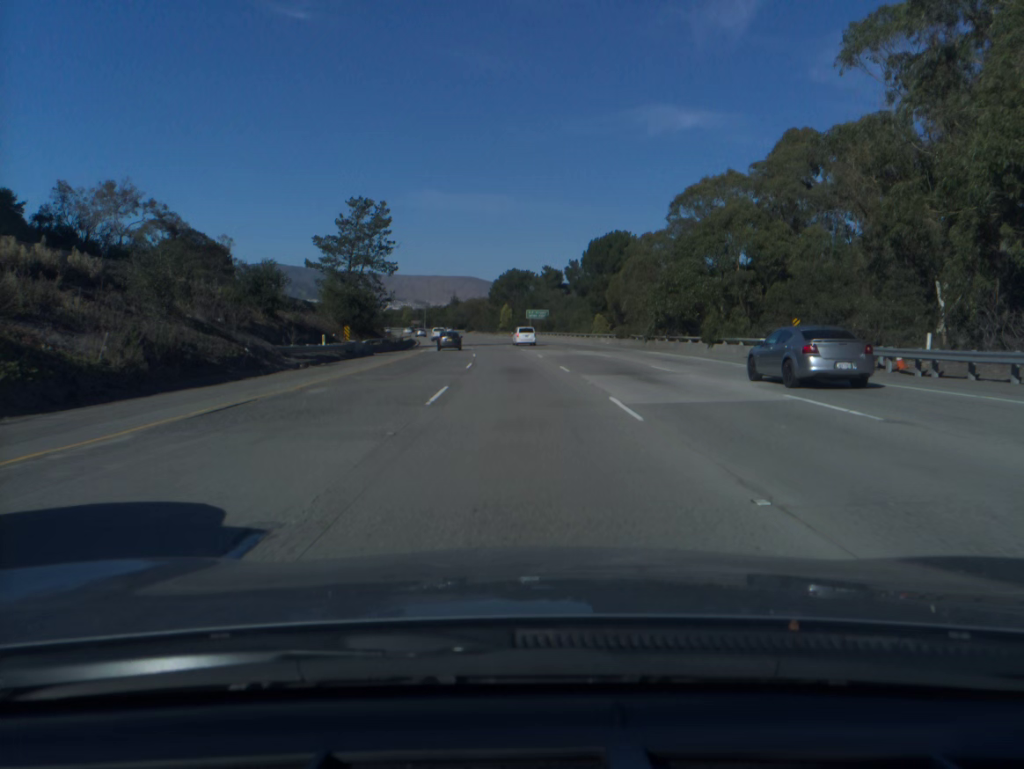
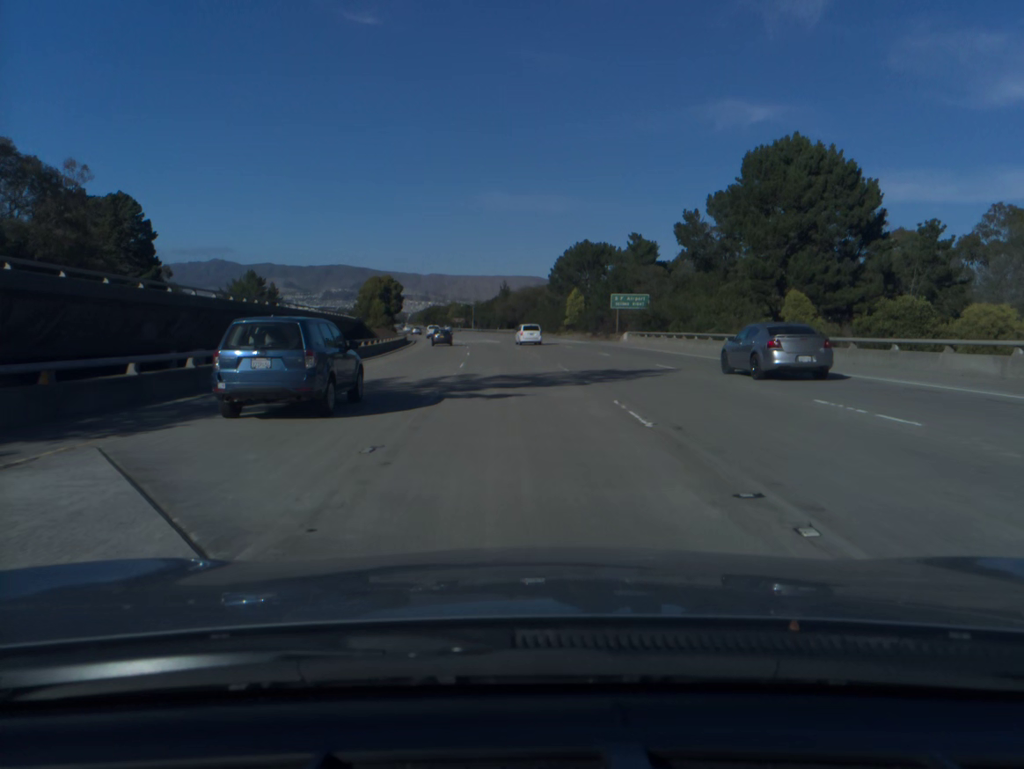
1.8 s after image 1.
(-2.3, +60.0) m; -4°
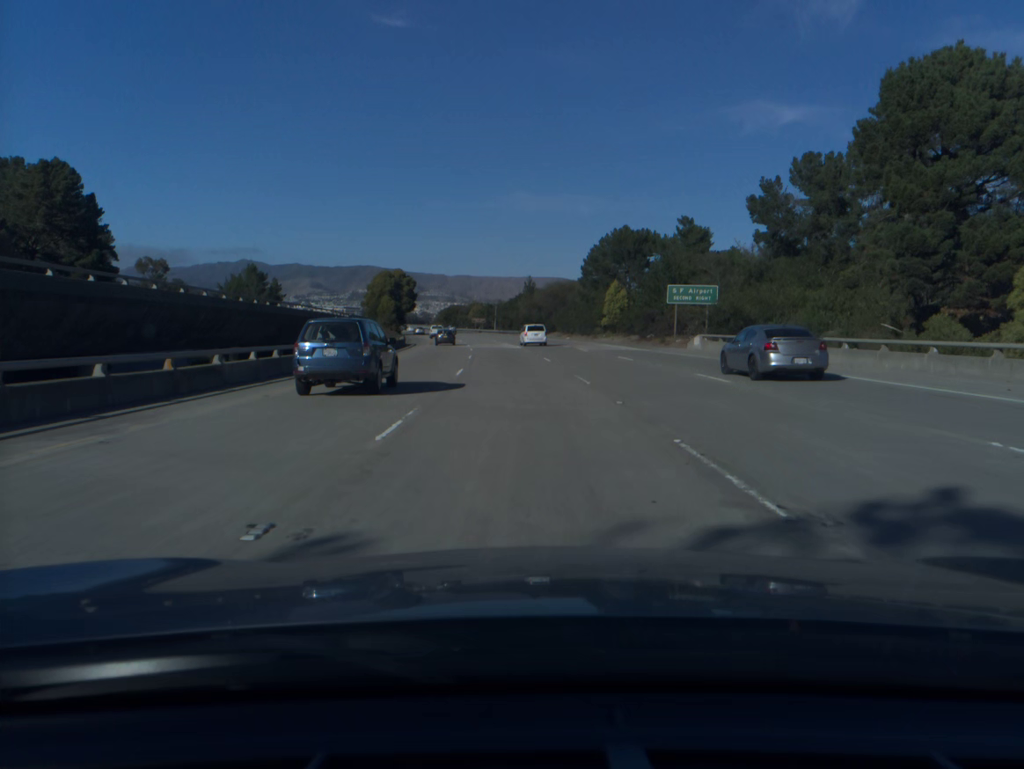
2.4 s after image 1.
(-0.4, +19.9) m; -2°
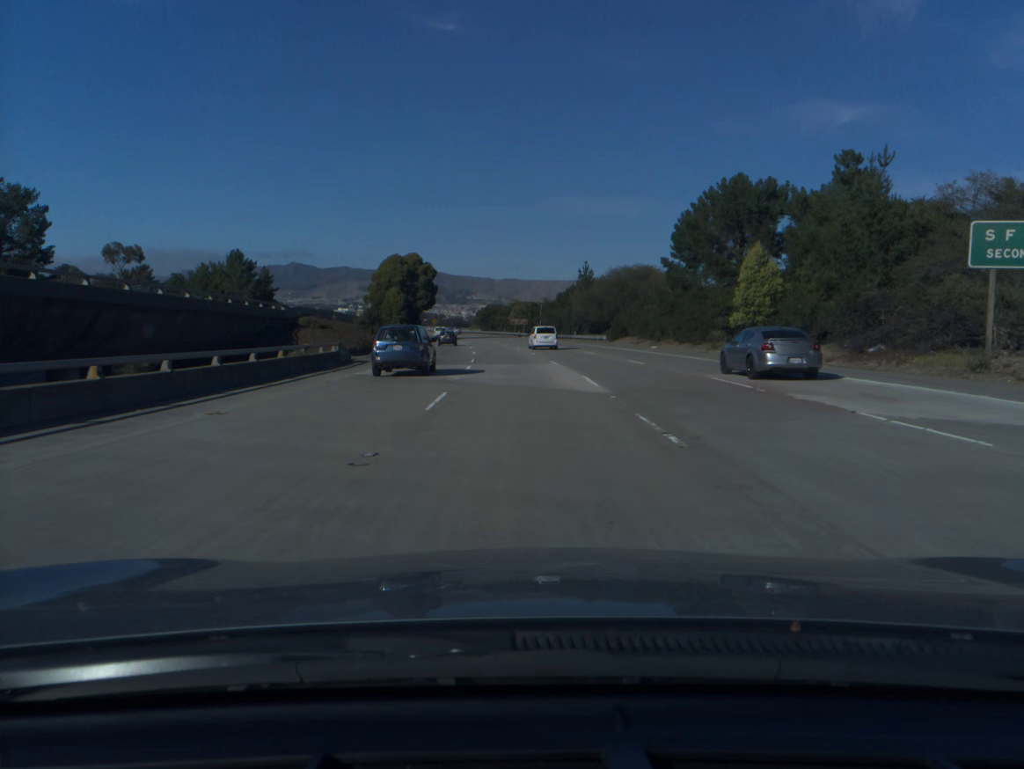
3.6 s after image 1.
(-1.1, +39.7) m; -3°
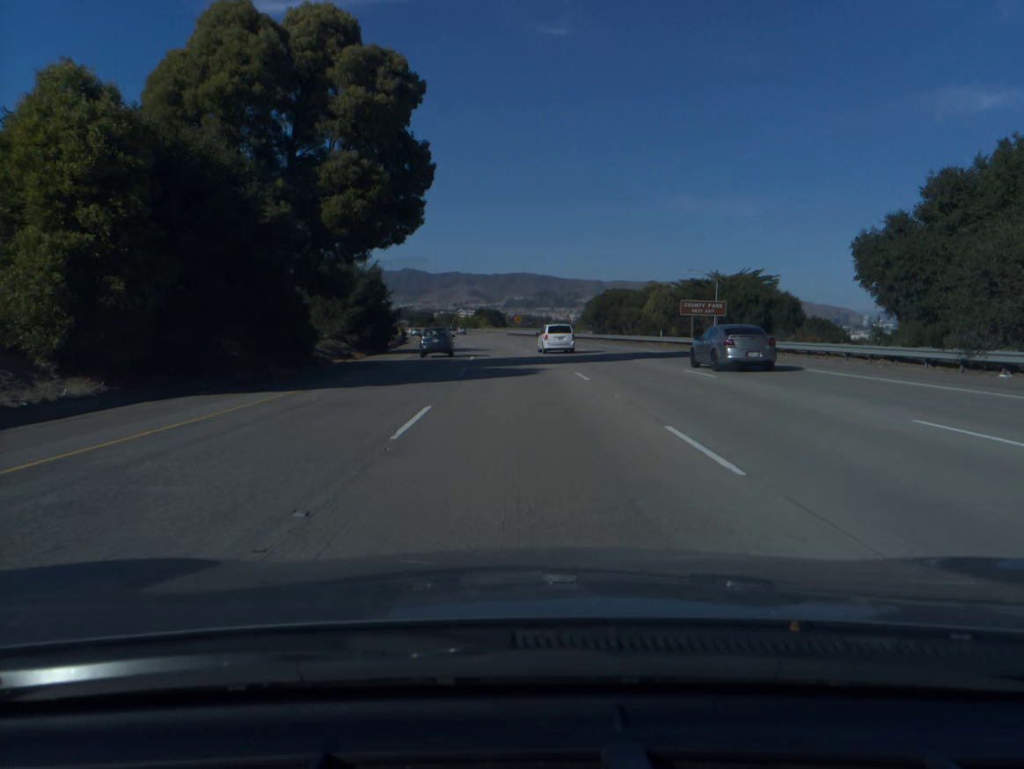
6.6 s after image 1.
(-6.5, +98.6) m; -8°
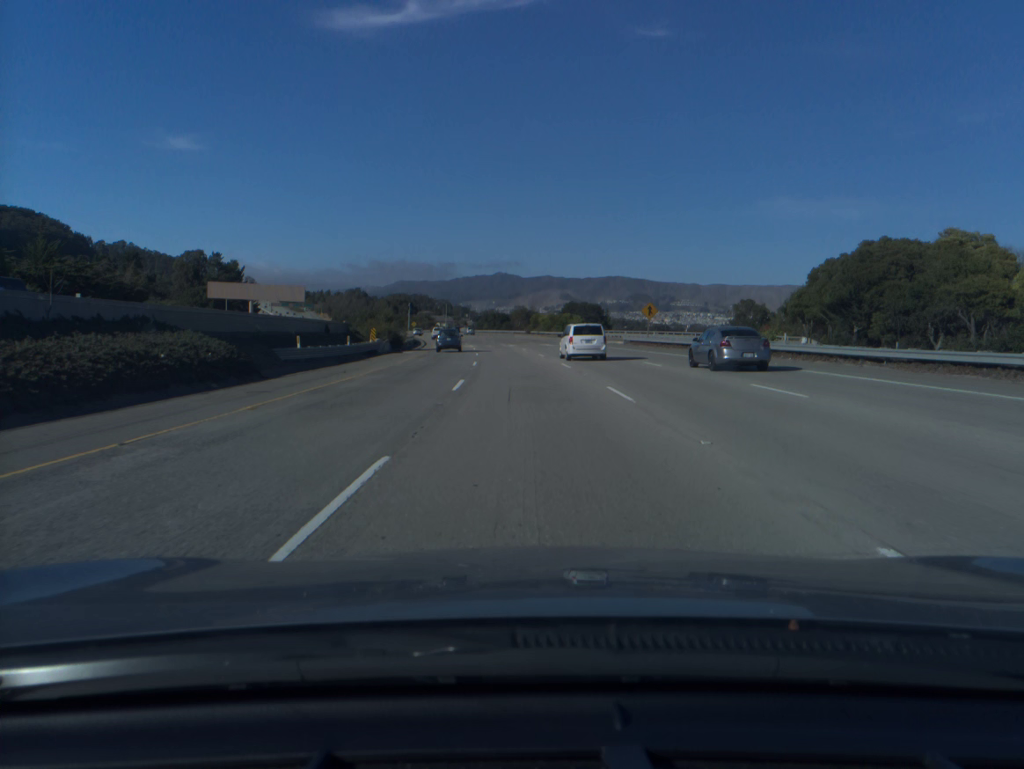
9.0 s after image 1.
(-4.7, +79.1) m; -7°
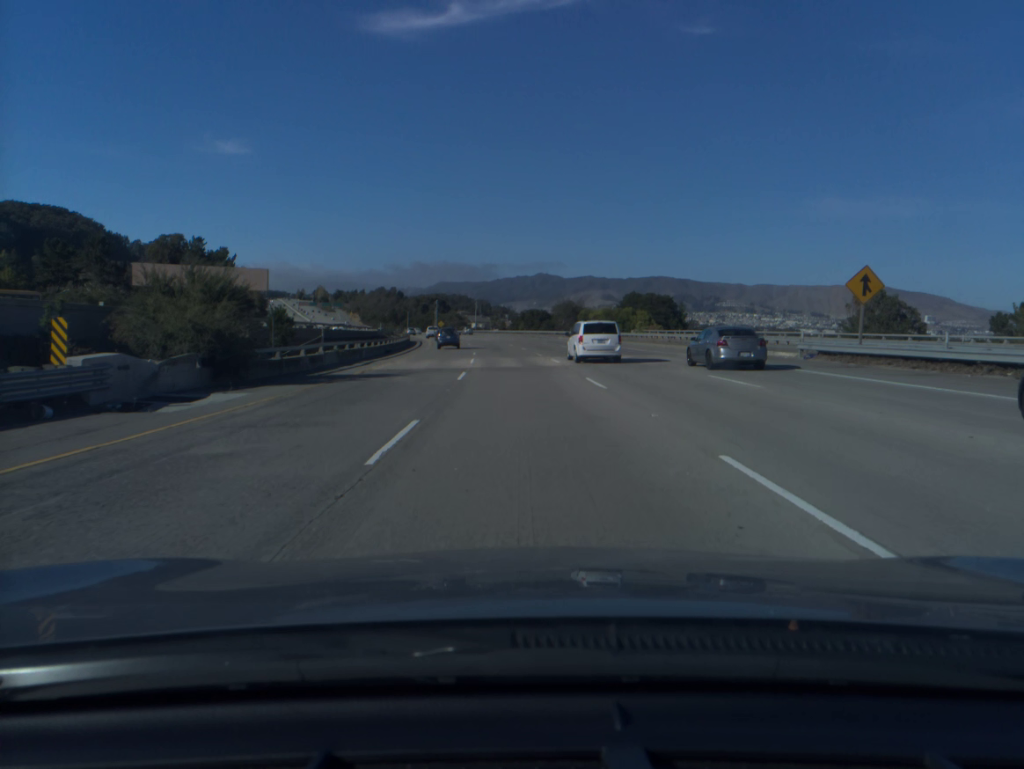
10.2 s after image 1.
(-1.0, +39.8) m; -3°
